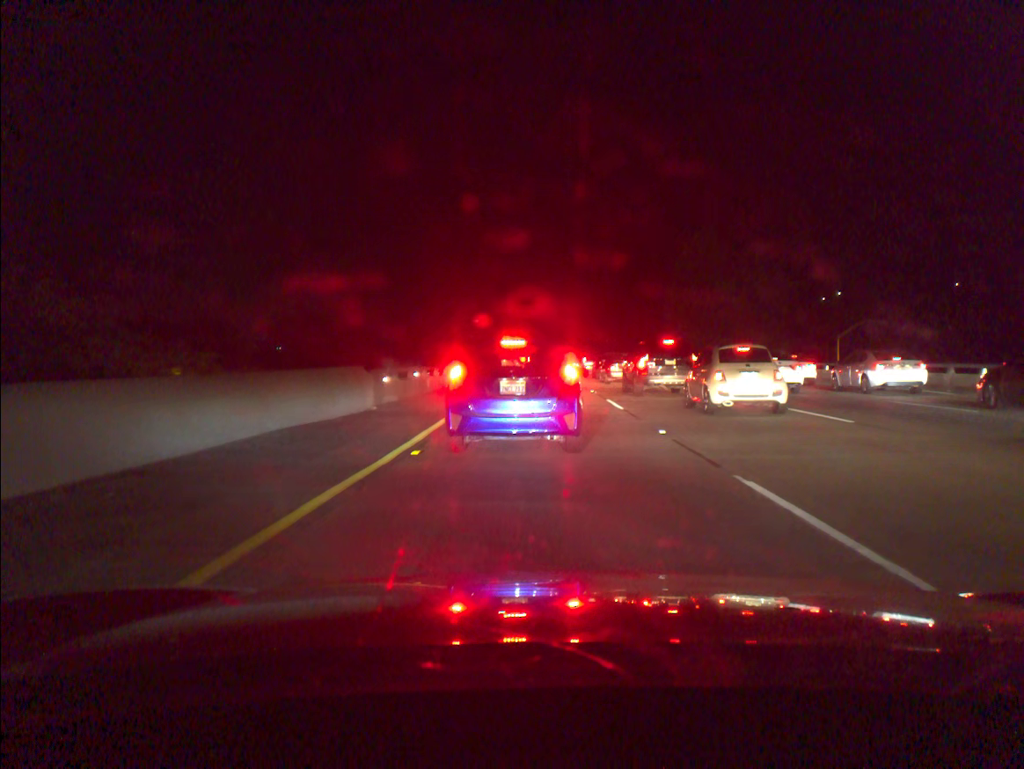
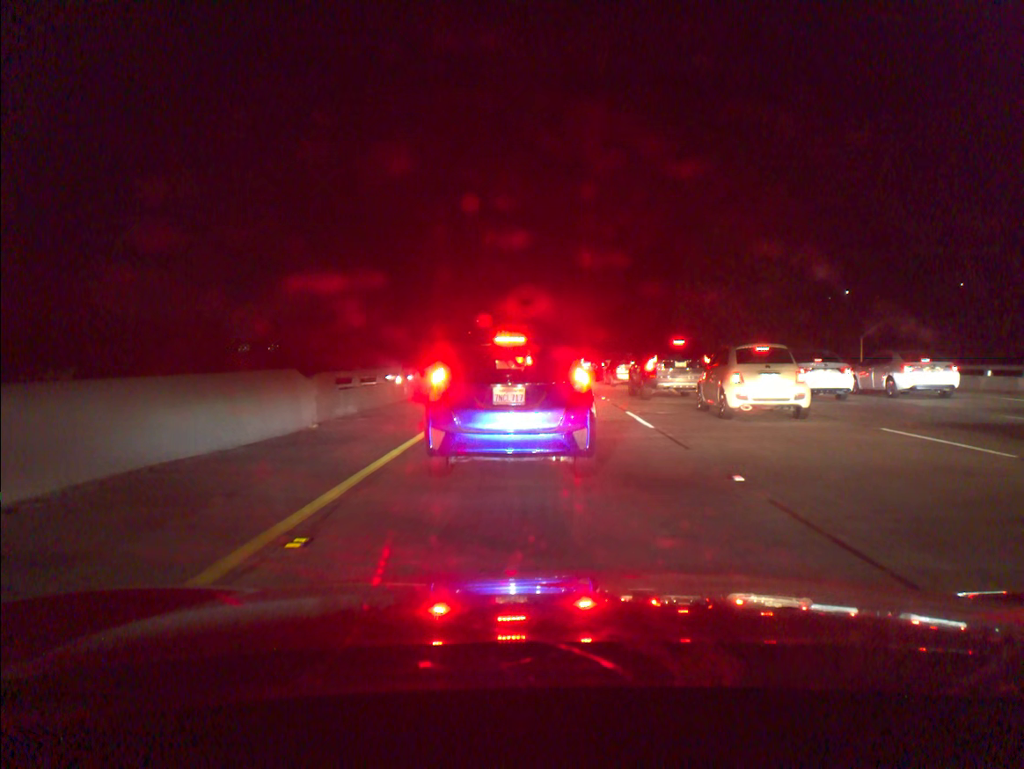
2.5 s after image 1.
(+0.1, +4.9) m; 0°
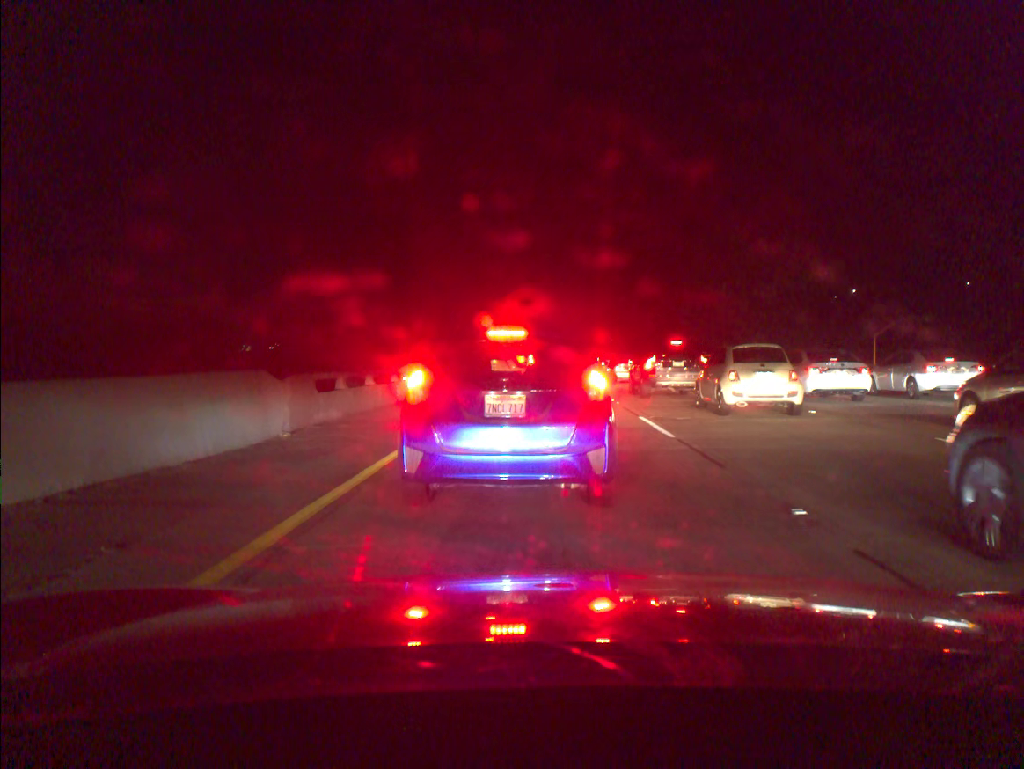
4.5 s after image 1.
(0.0, +1.7) m; 0°
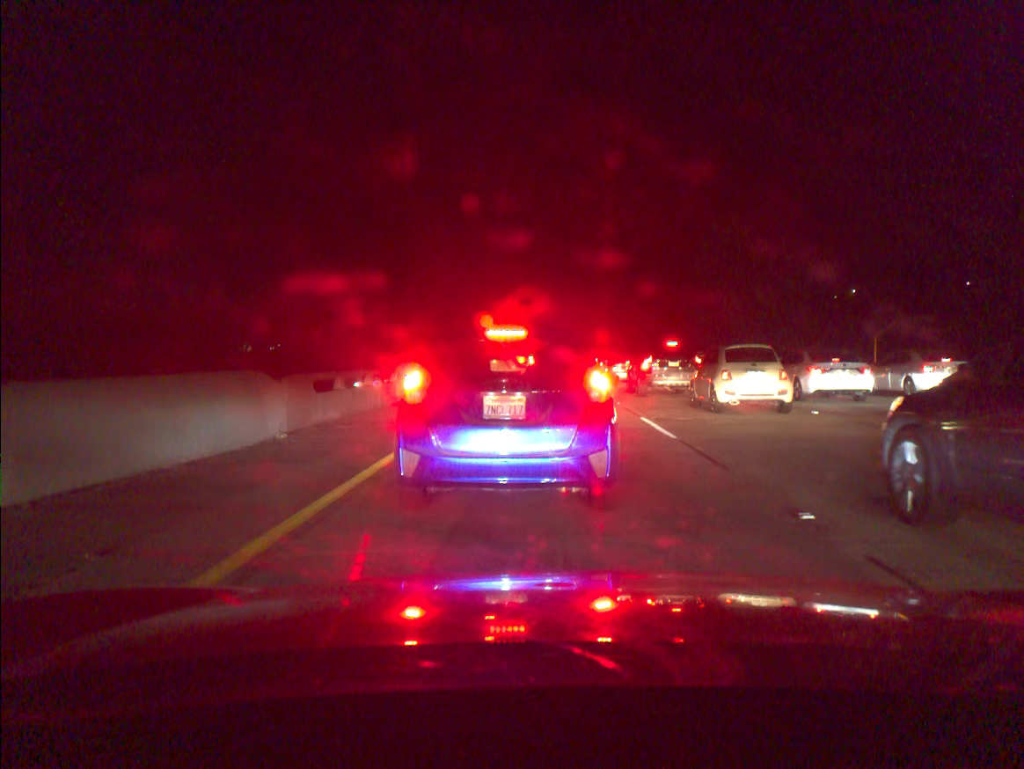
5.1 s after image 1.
(0.0, +0.2) m; 0°
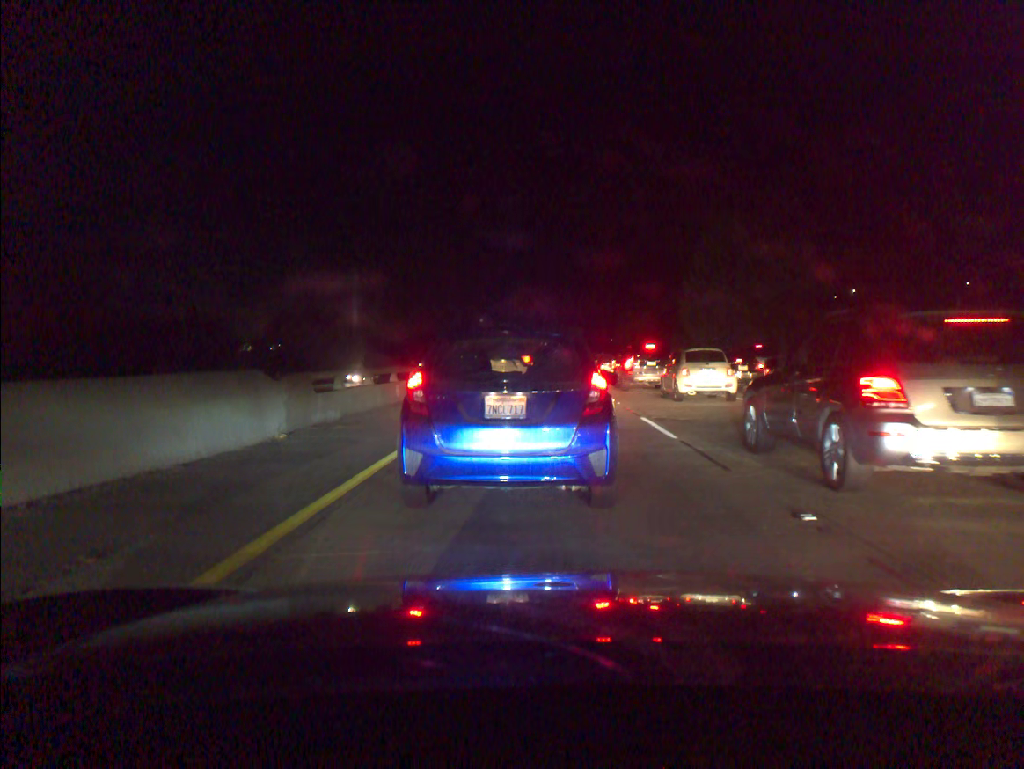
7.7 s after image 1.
(0.0, +0.1) m; 0°
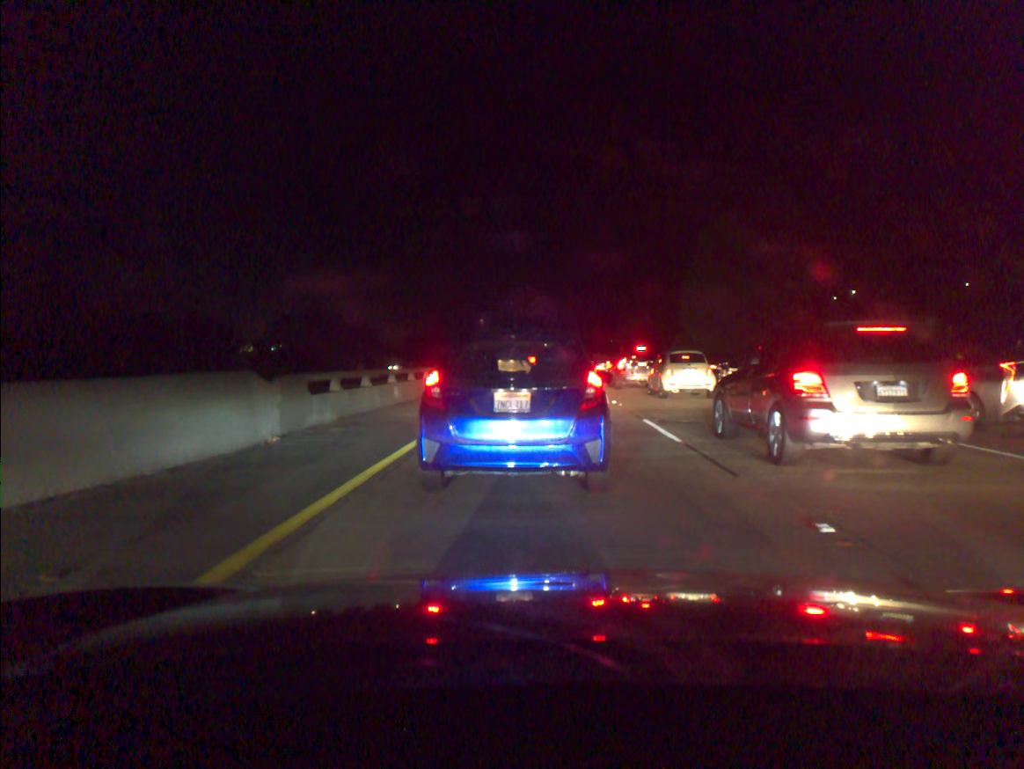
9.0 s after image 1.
(0.0, +0.4) m; 0°
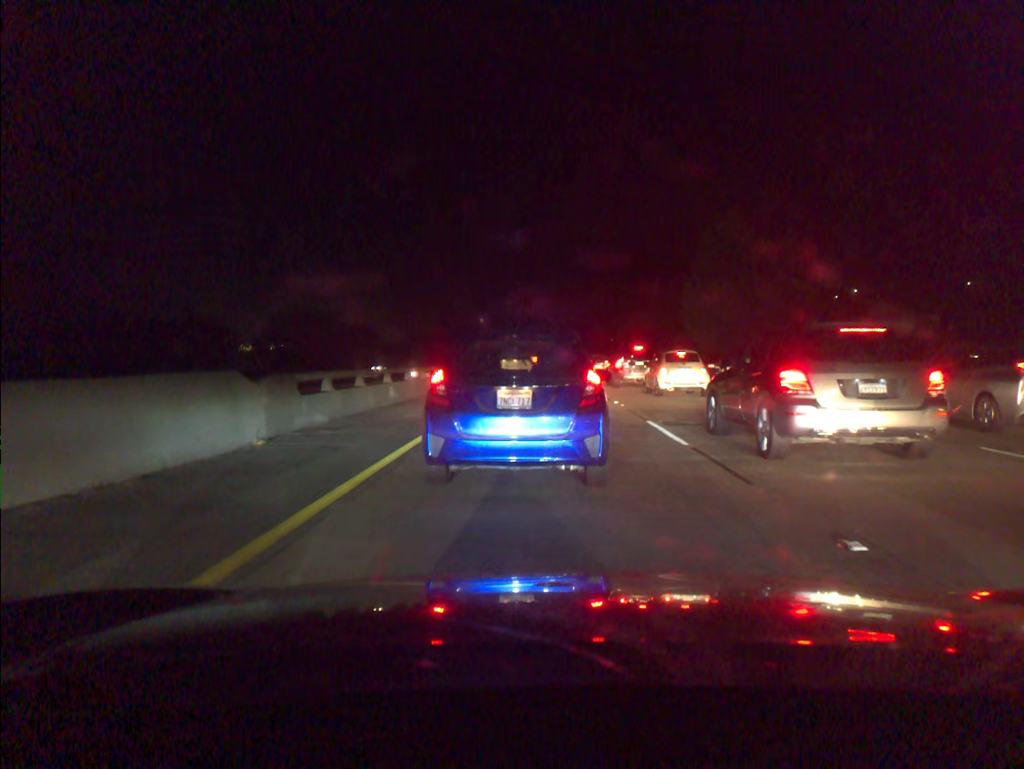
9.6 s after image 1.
(0.0, +0.5) m; 0°
